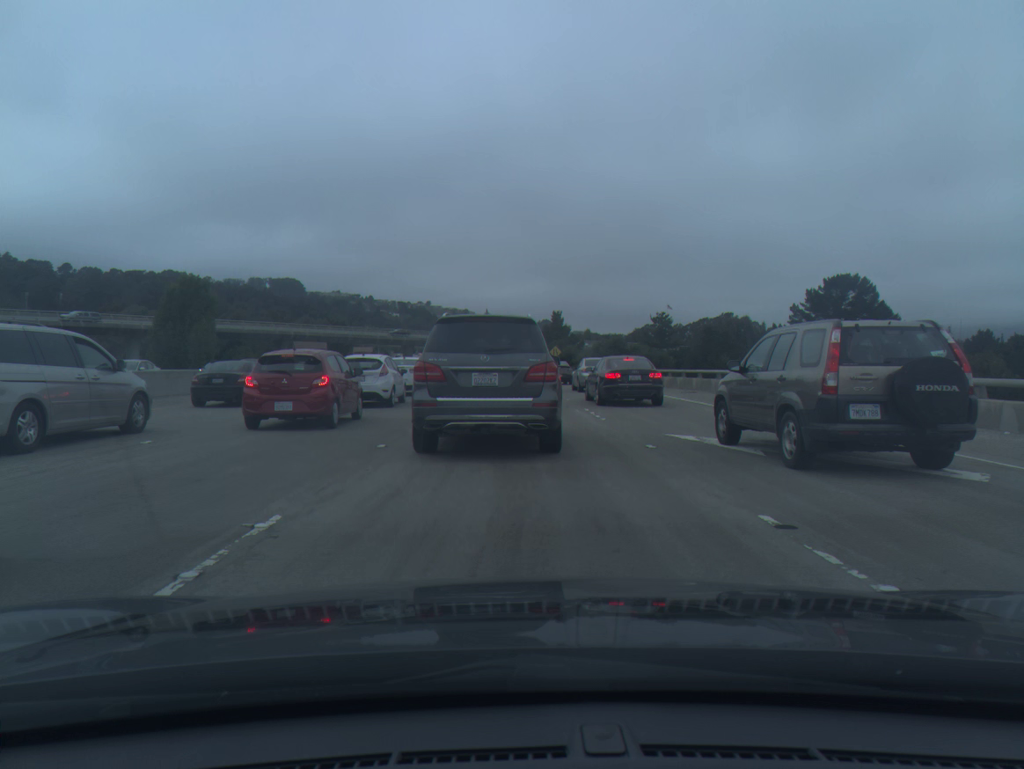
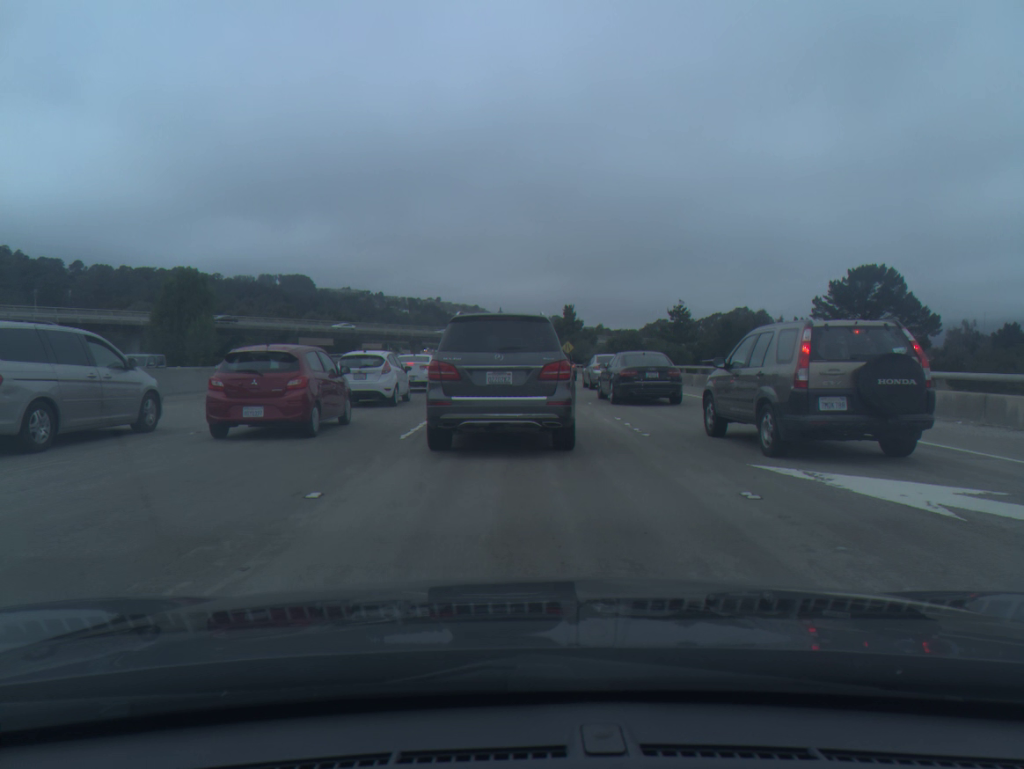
(-0.1, +4.2) m; 0°
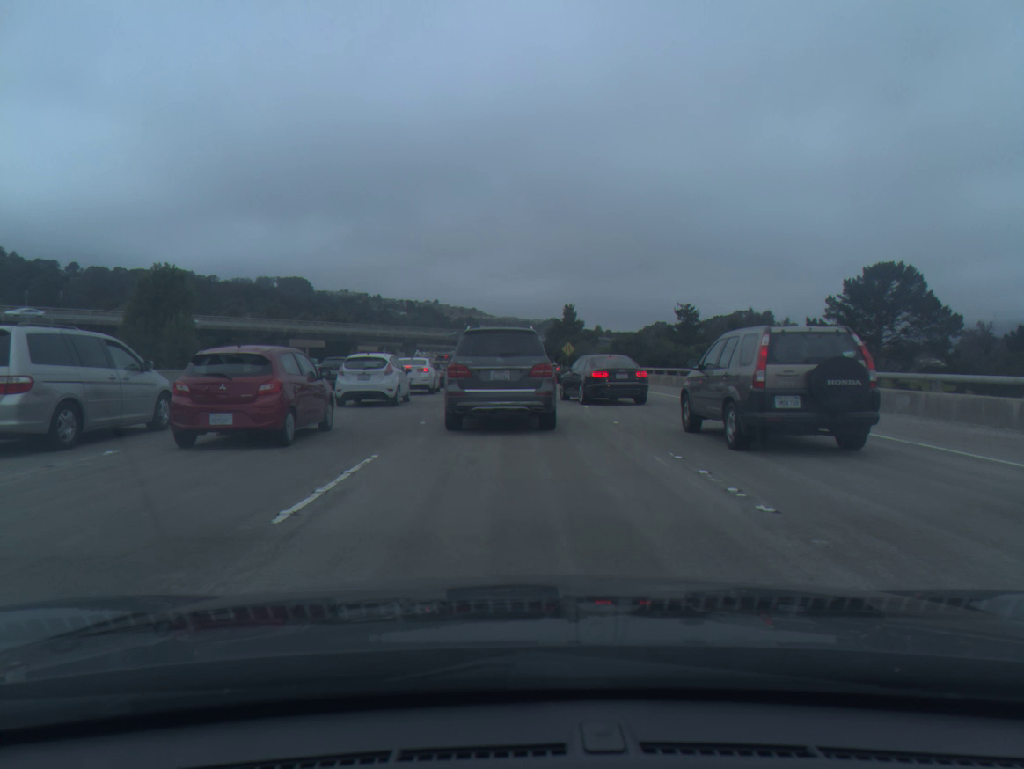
(-0.1, +6.2) m; 0°
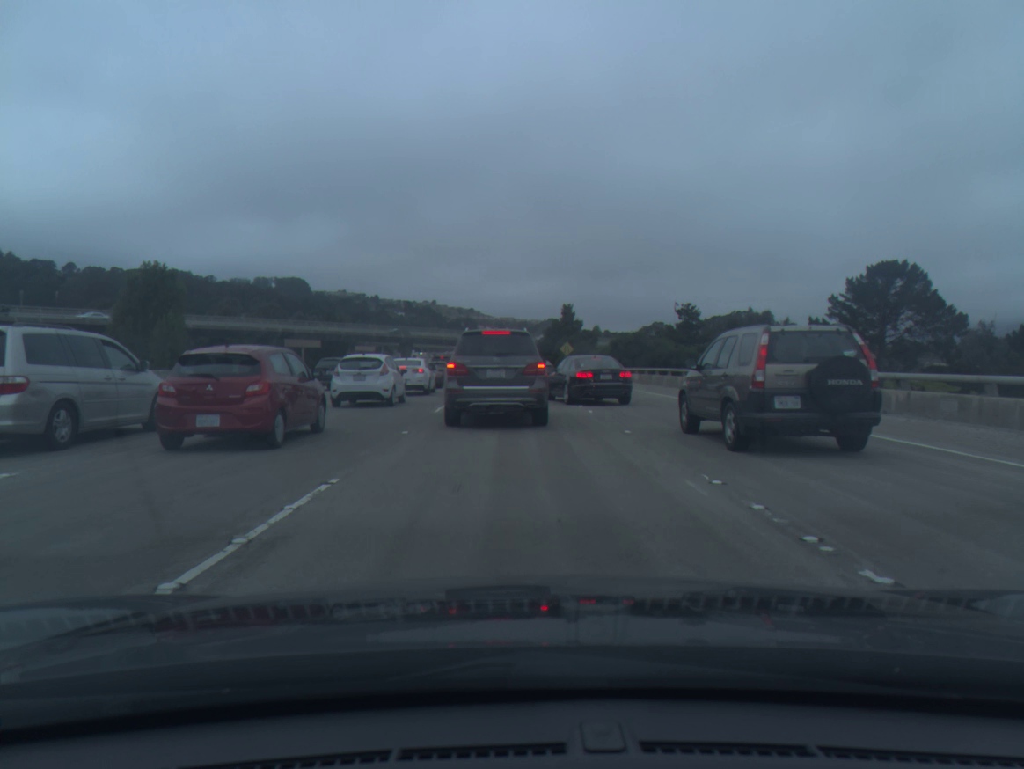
(0.0, +2.0) m; +1°
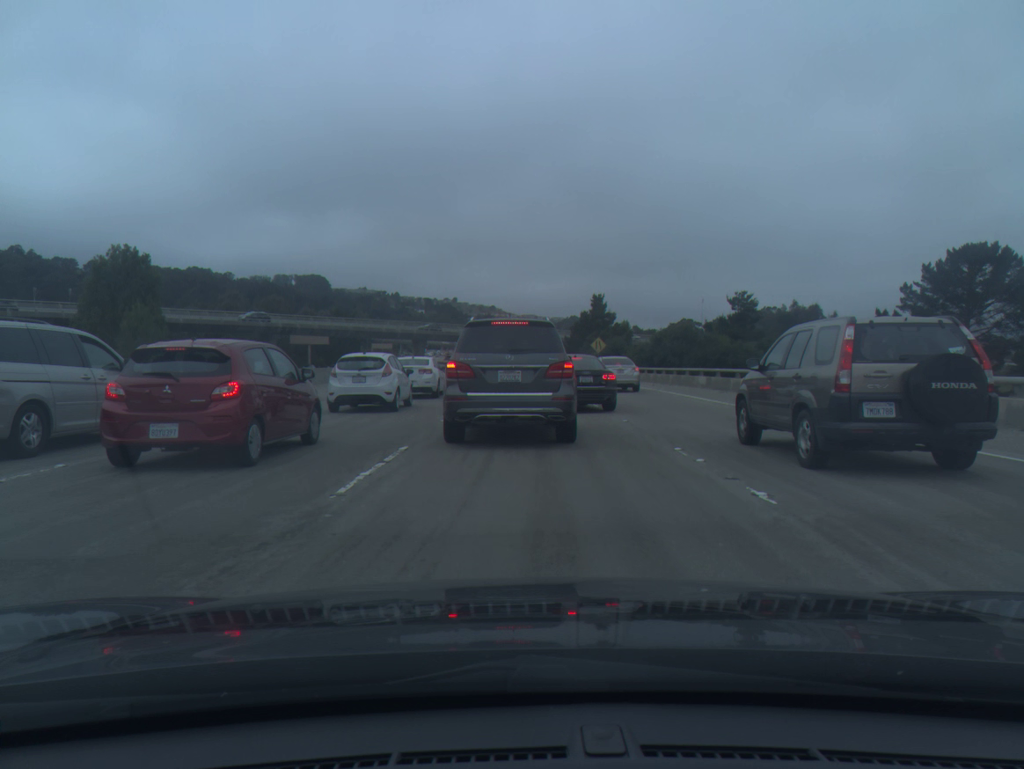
(-0.3, +11.8) m; -2°
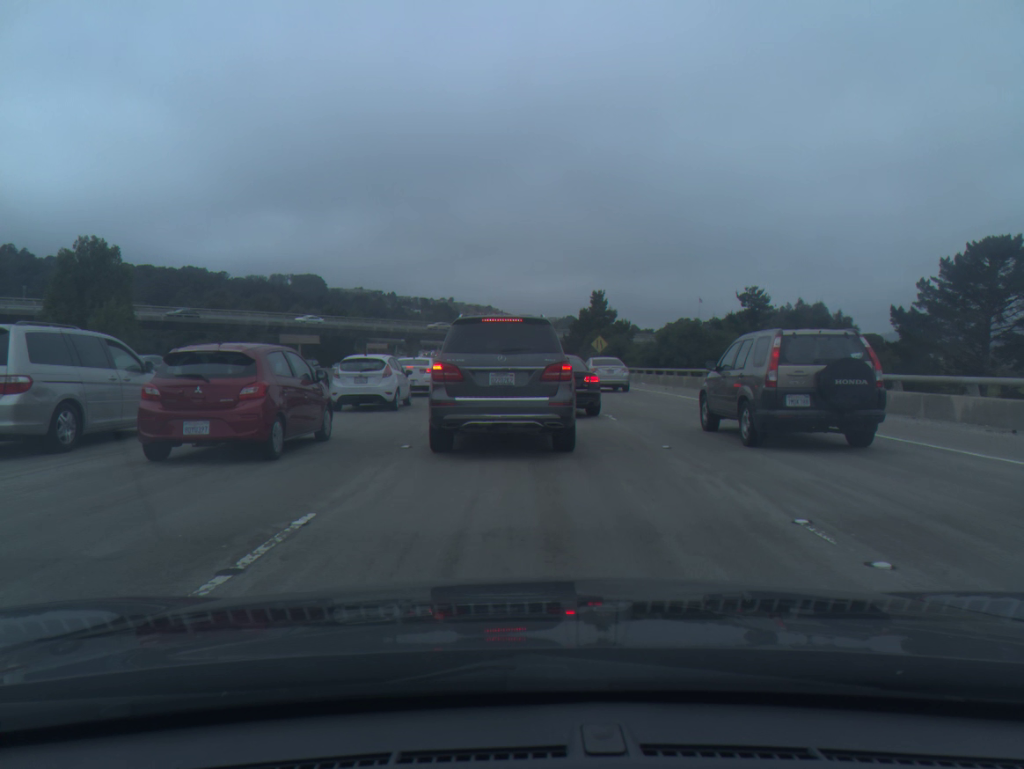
(0.0, +4.9) m; 0°
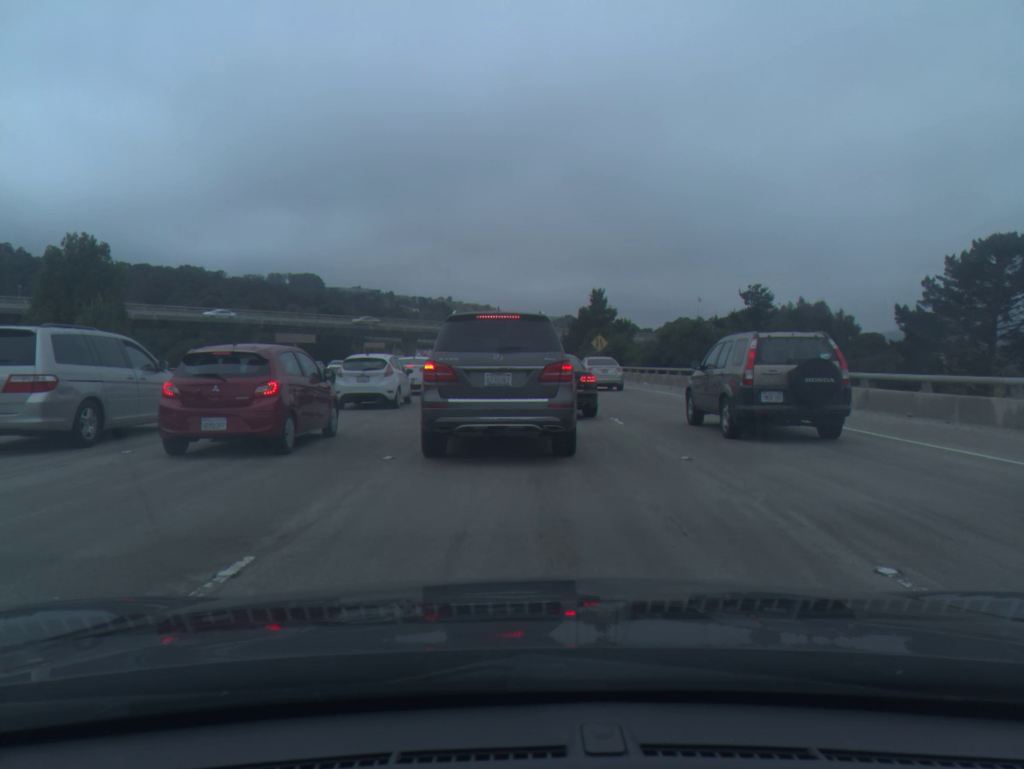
(0.0, +1.4) m; 0°
